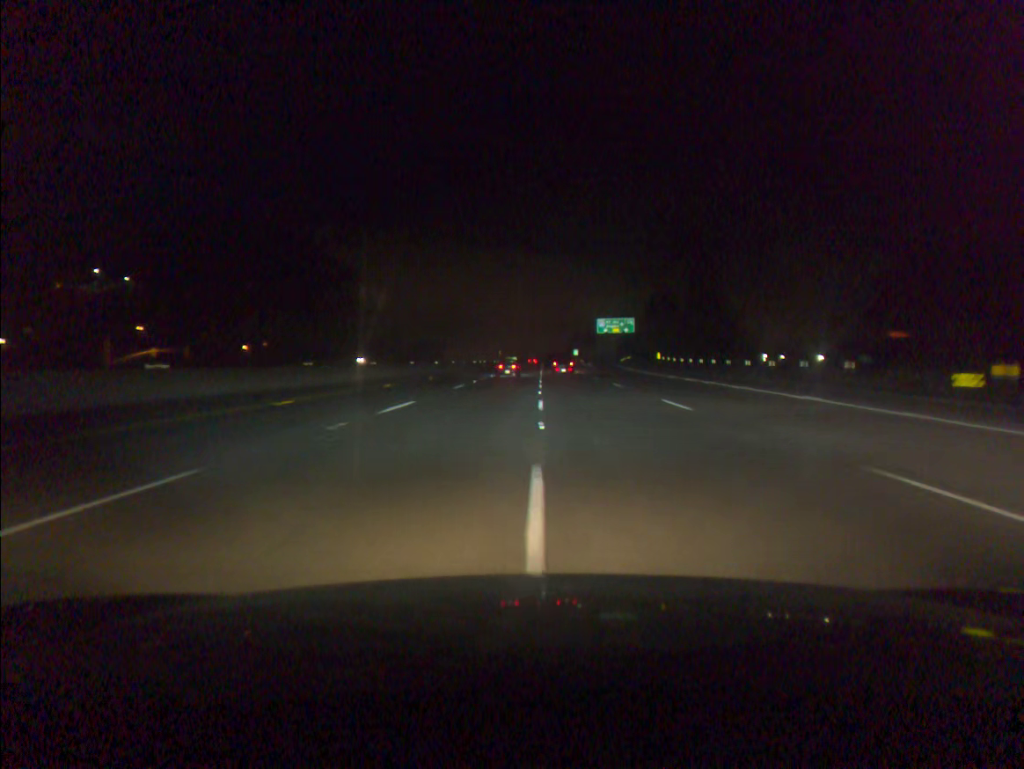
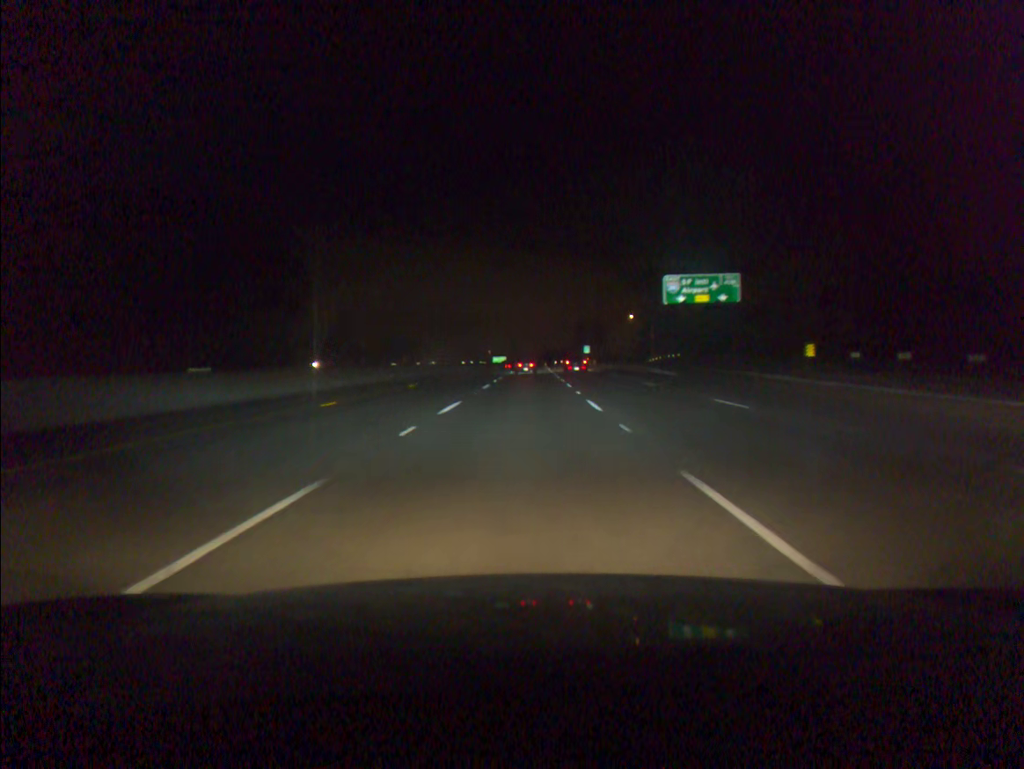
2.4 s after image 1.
(+0.5, +73.7) m; +1°
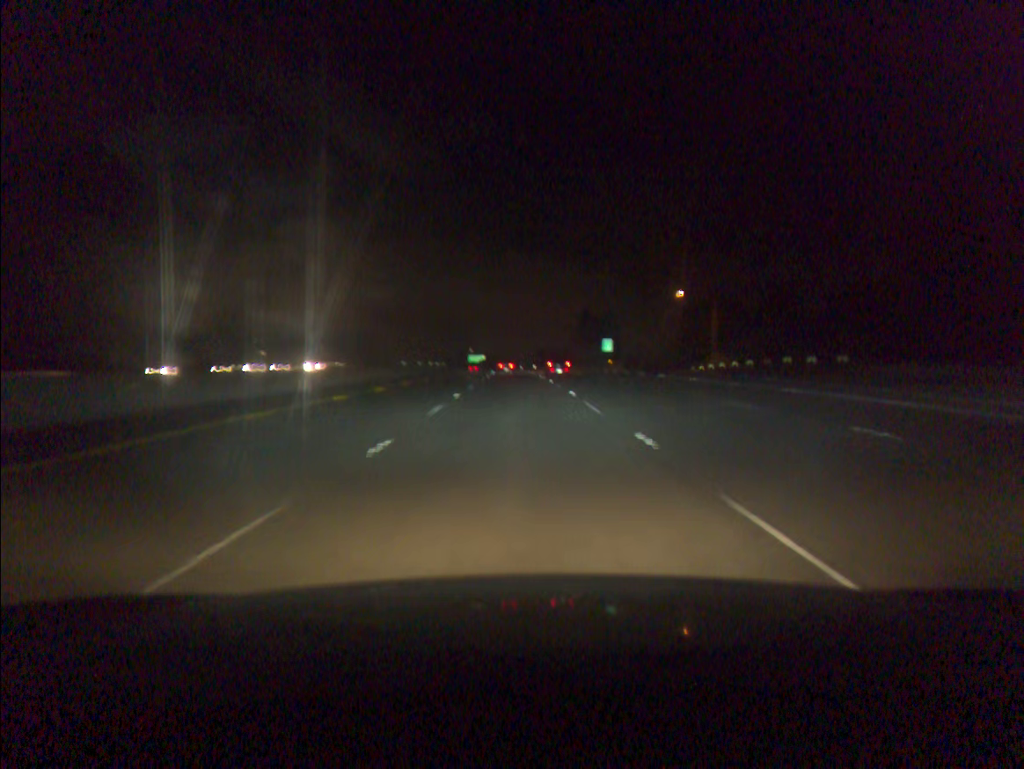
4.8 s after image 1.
(+1.2, +74.9) m; +1°
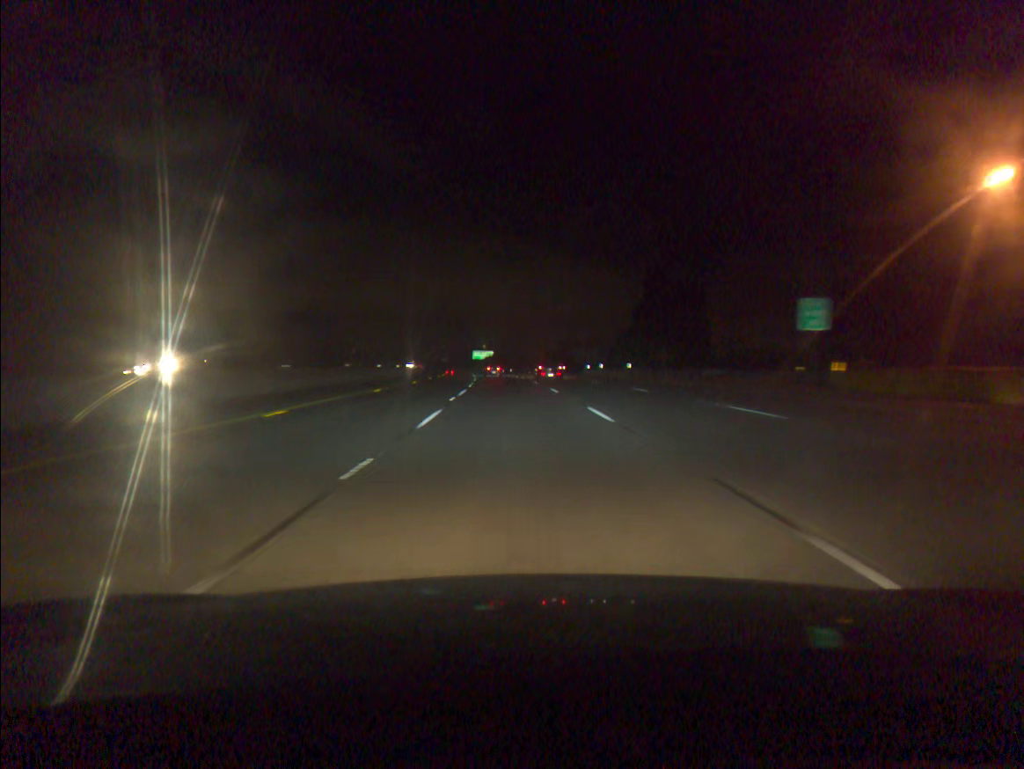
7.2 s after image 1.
(-0.9, +74.8) m; -1°
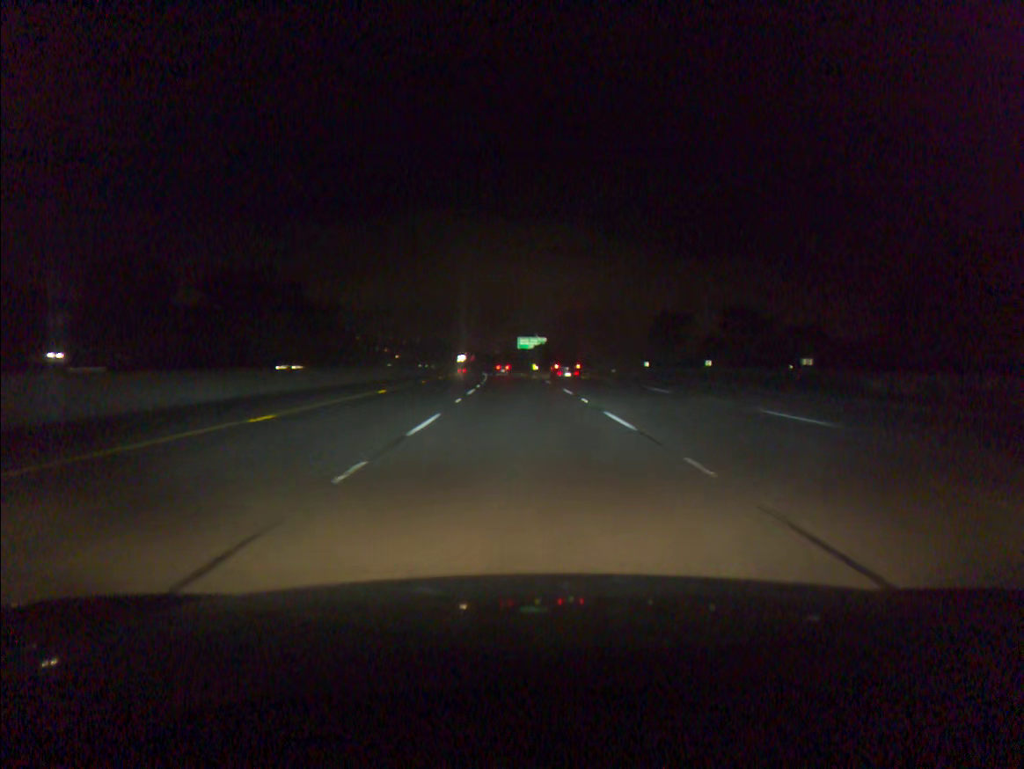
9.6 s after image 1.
(-2.3, +74.6) m; -4°
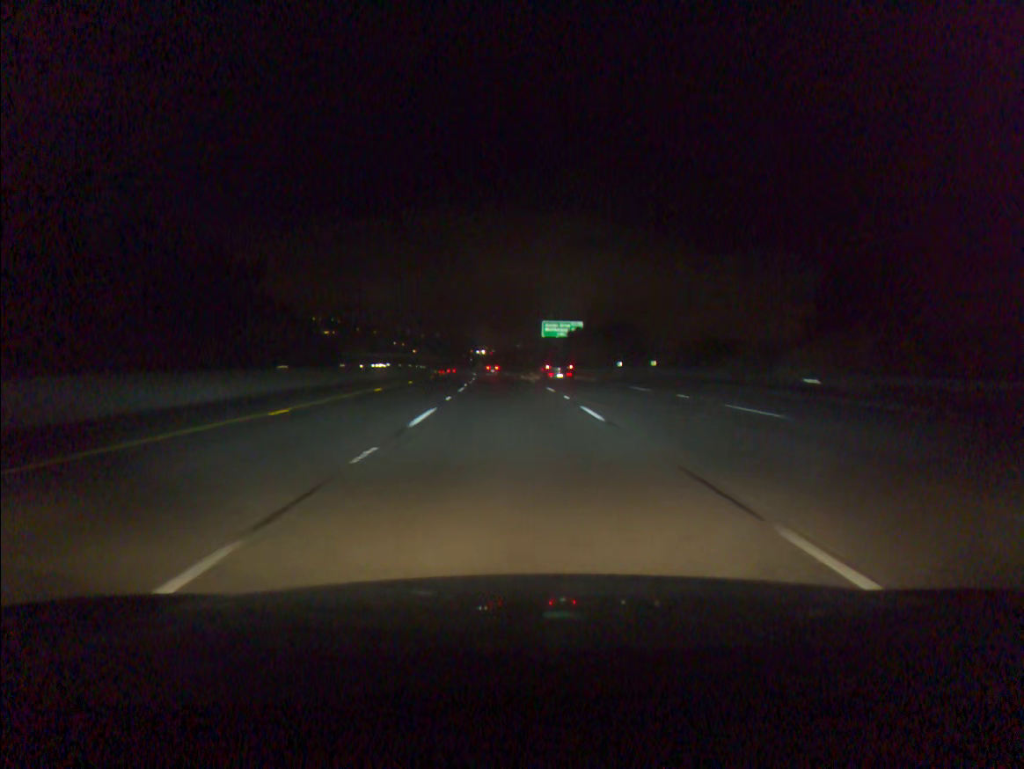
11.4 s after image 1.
(-0.6, +56.2) m; -1°
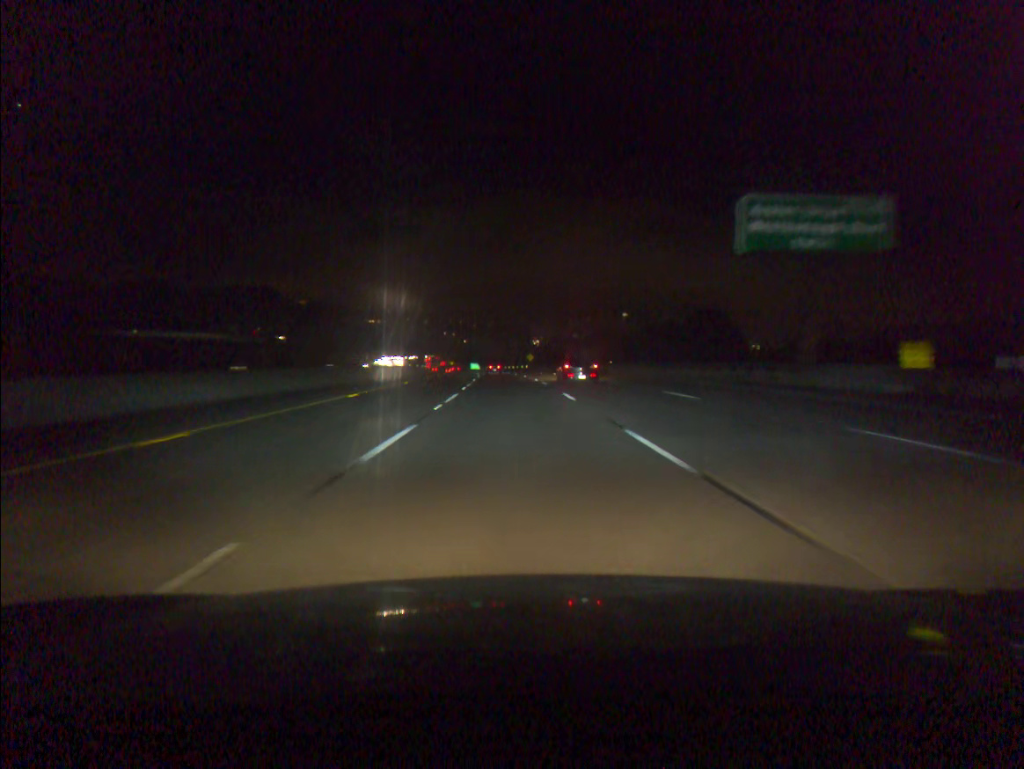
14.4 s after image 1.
(-3.5, +94.1) m; -4°
